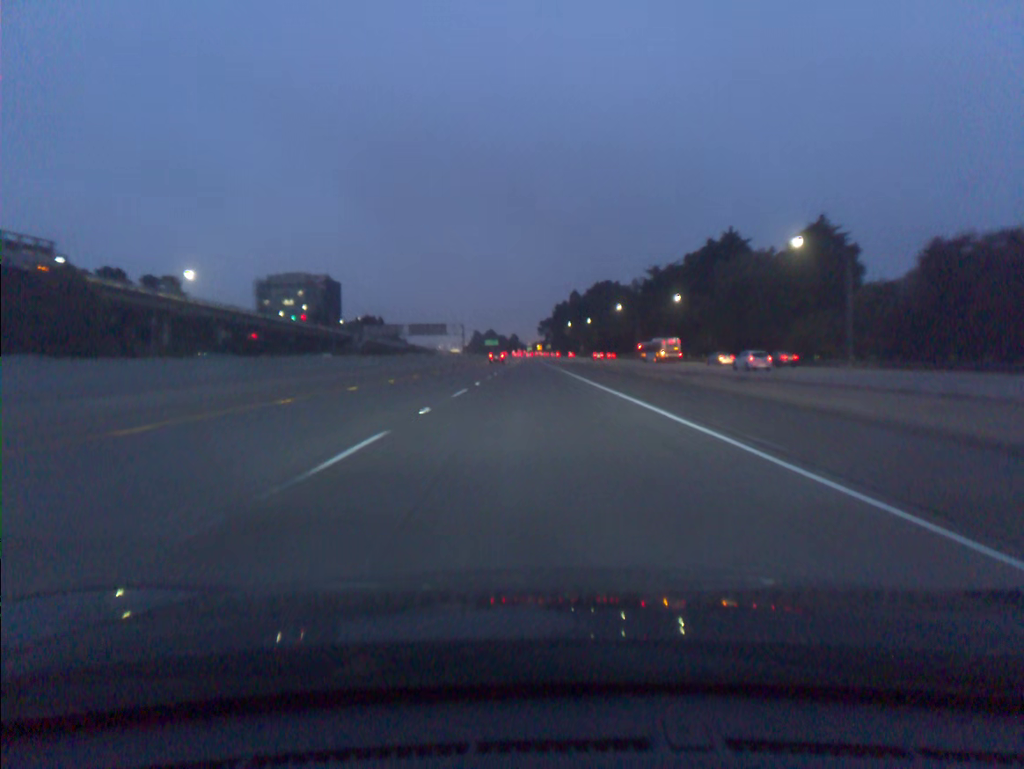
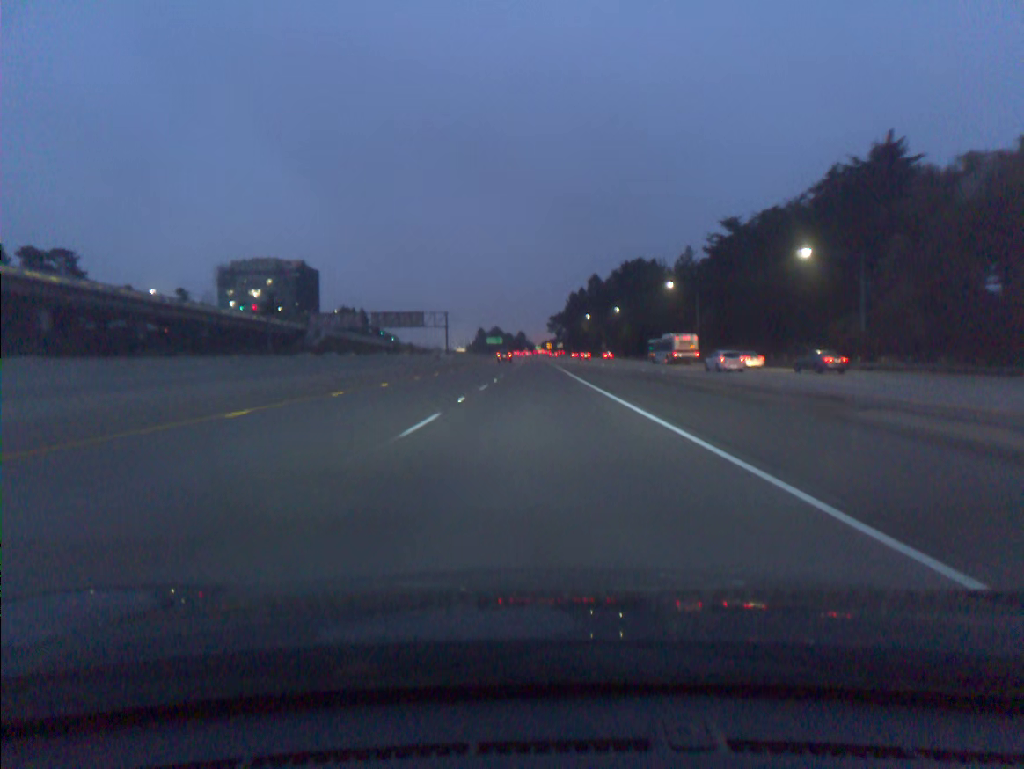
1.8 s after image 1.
(-0.3, +54.7) m; -1°
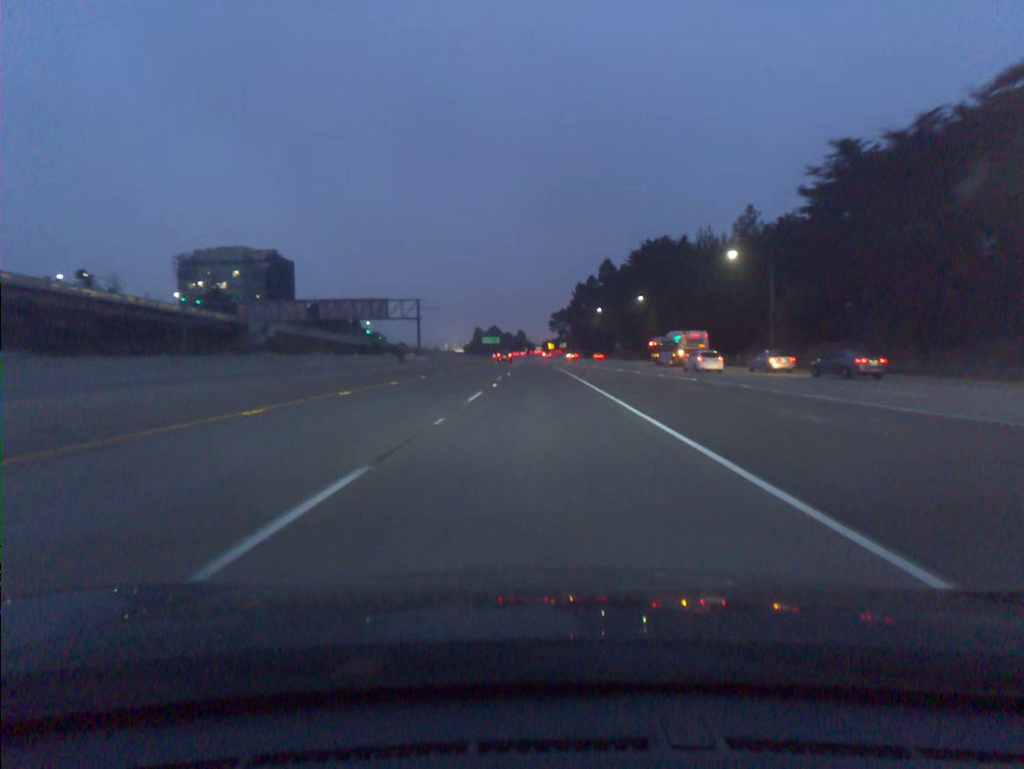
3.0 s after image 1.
(0.0, +36.5) m; 0°
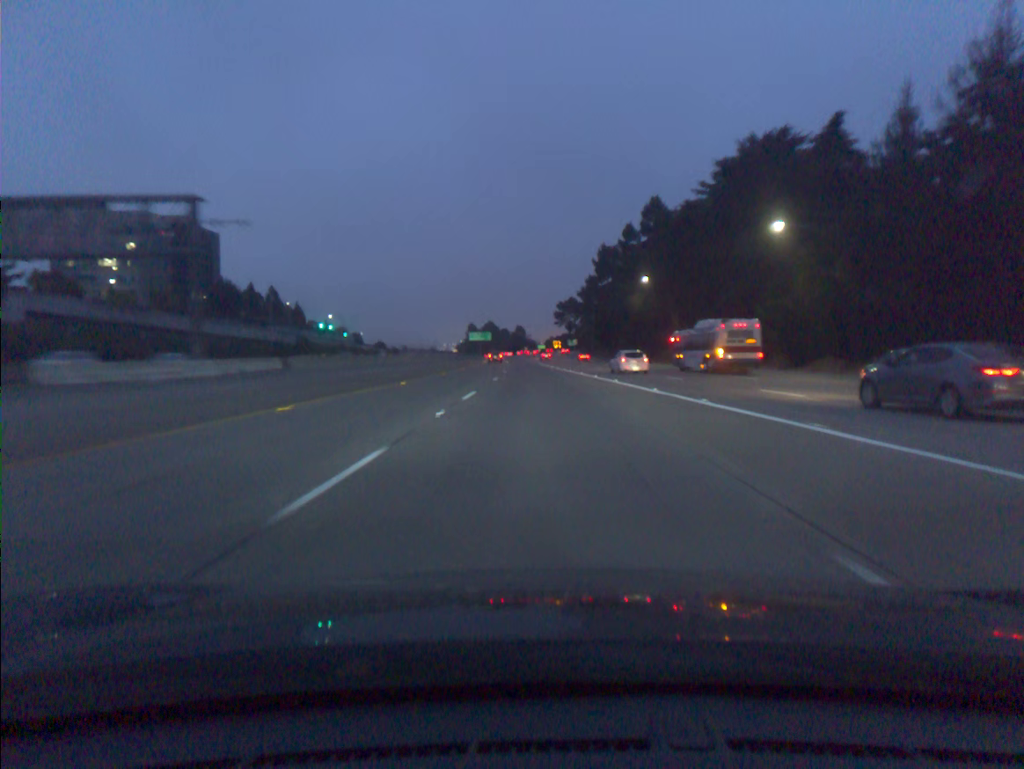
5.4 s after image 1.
(0.0, +73.0) m; 0°
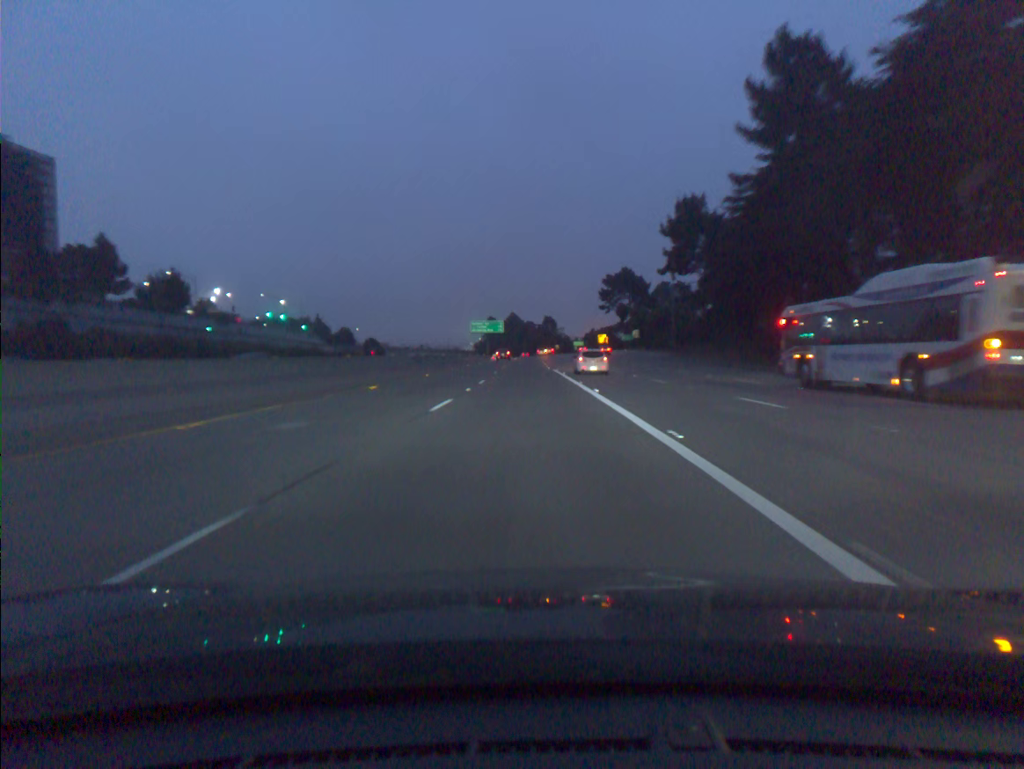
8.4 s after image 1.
(-1.0, +91.6) m; -2°
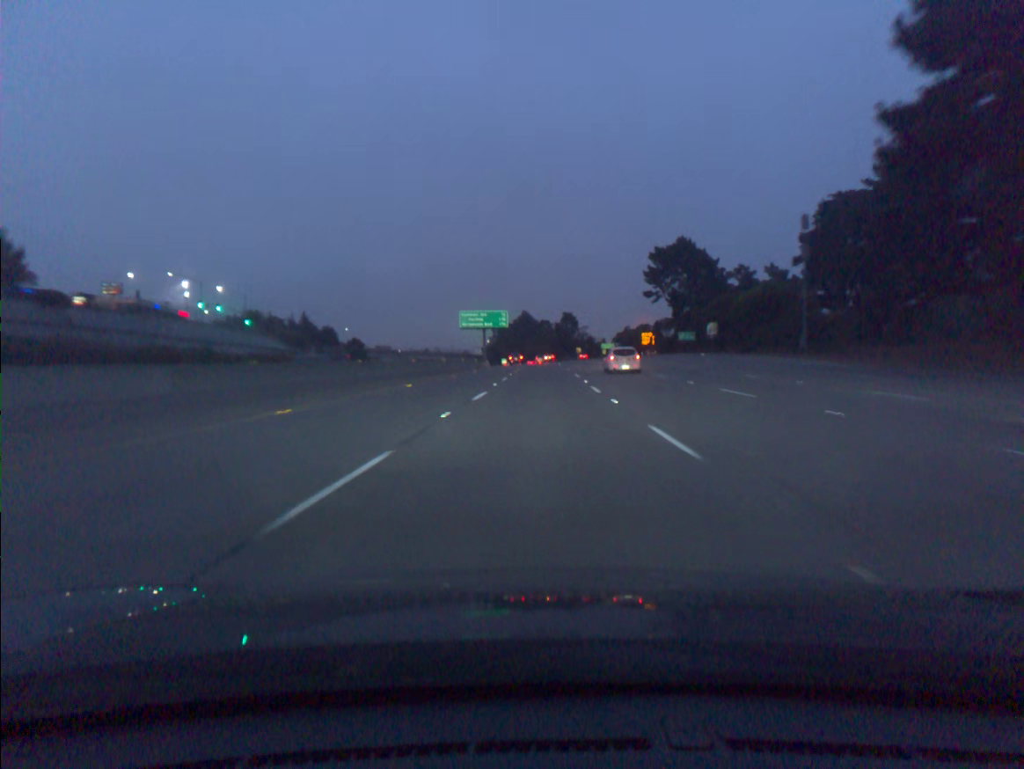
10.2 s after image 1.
(-0.7, +55.0) m; -1°
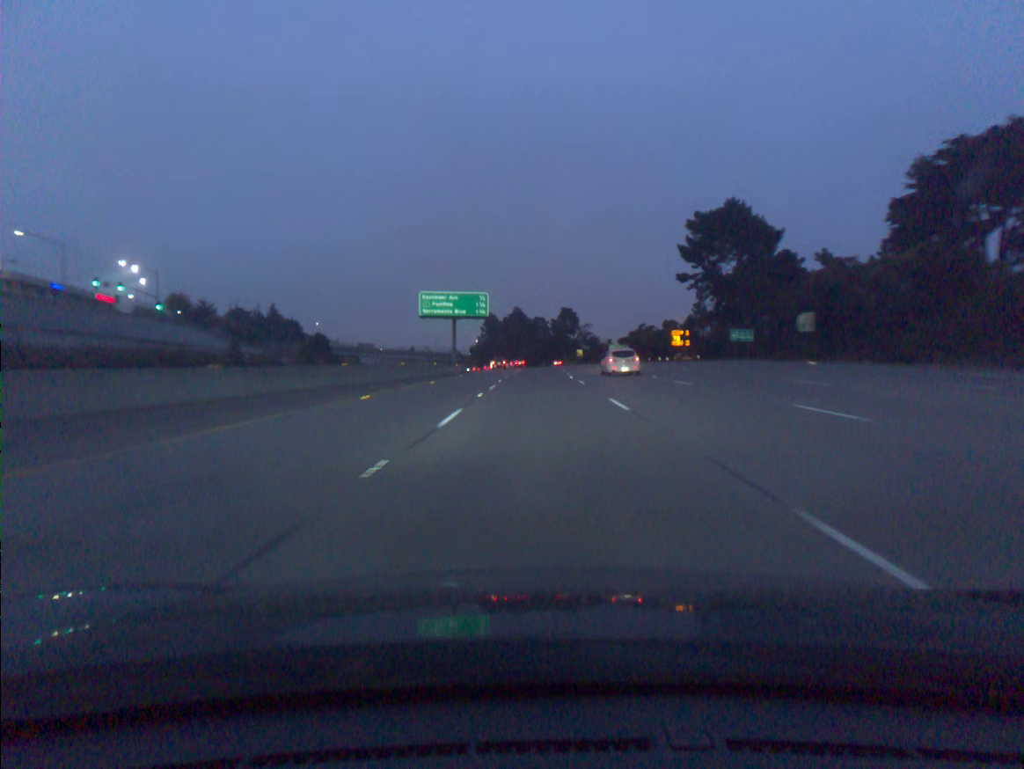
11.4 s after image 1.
(+0.2, +36.5) m; +1°
